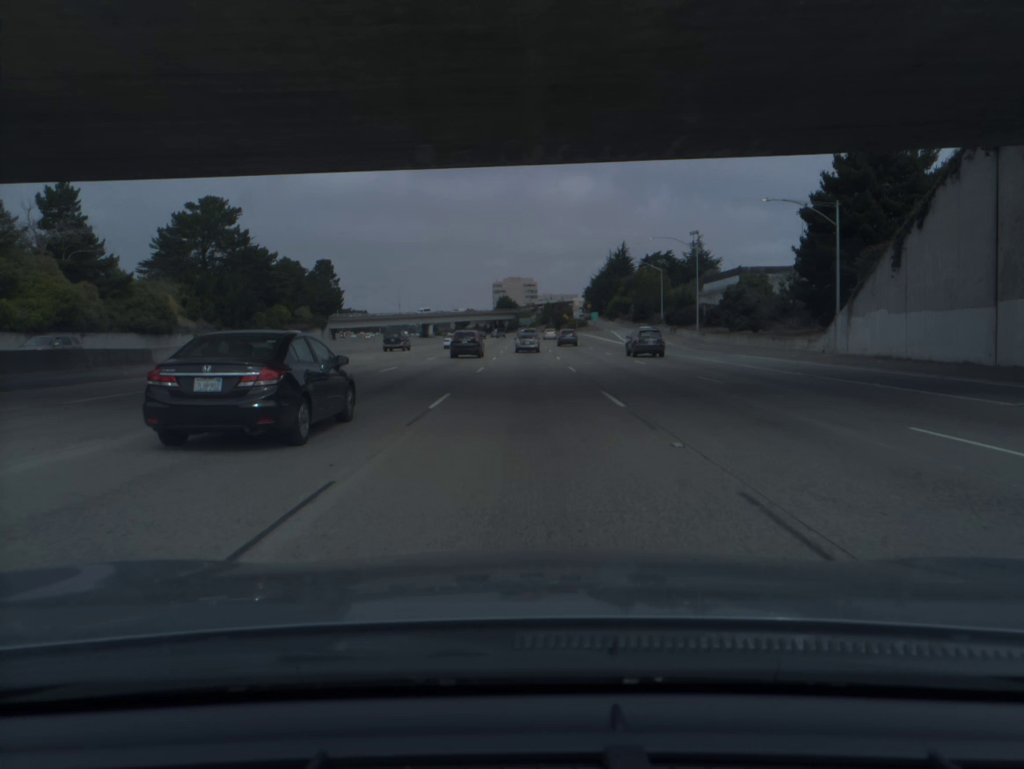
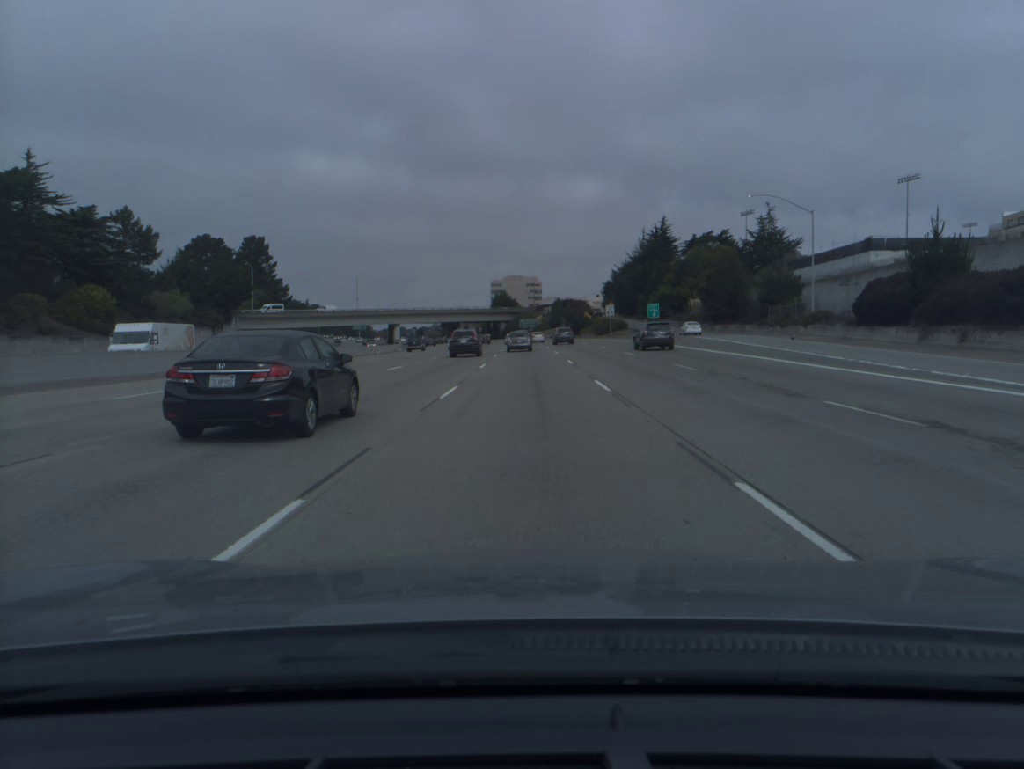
(-0.1, +69.7) m; 0°
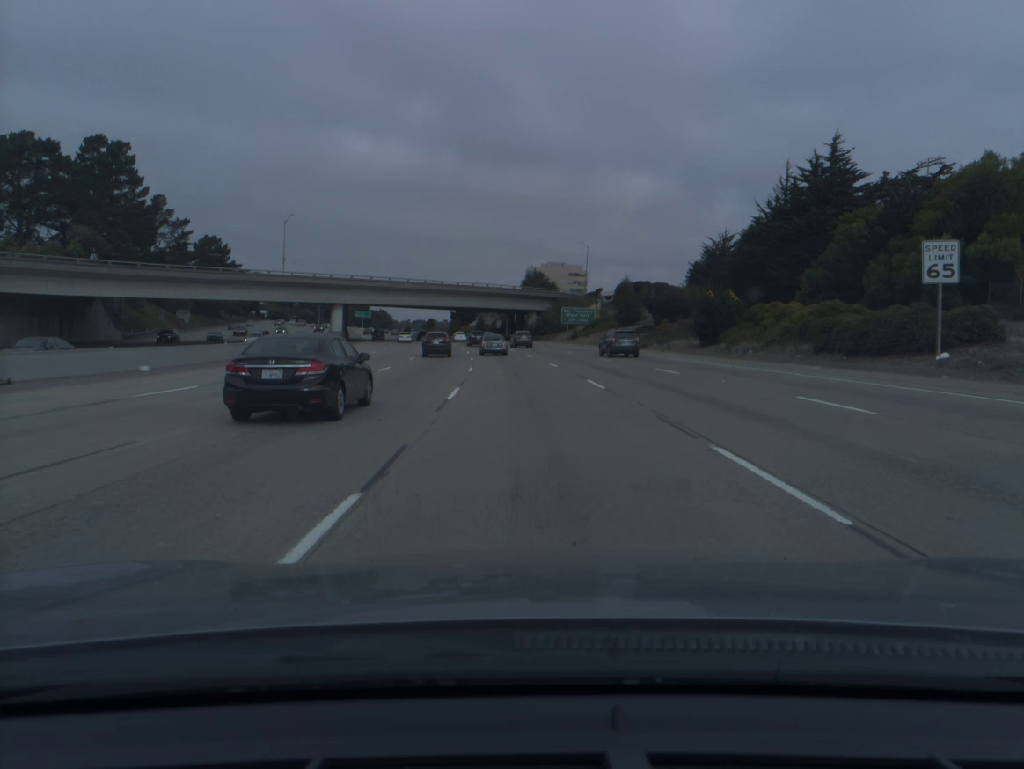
(-1.1, +85.4) m; -3°
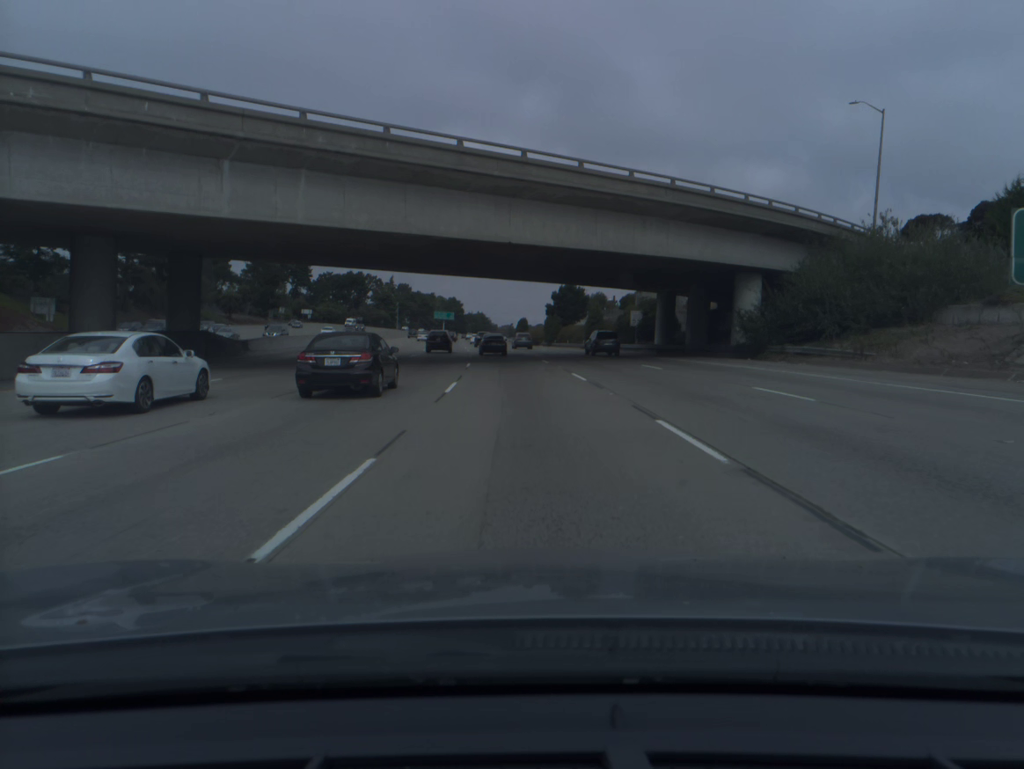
(-5.3, +83.9) m; -8°
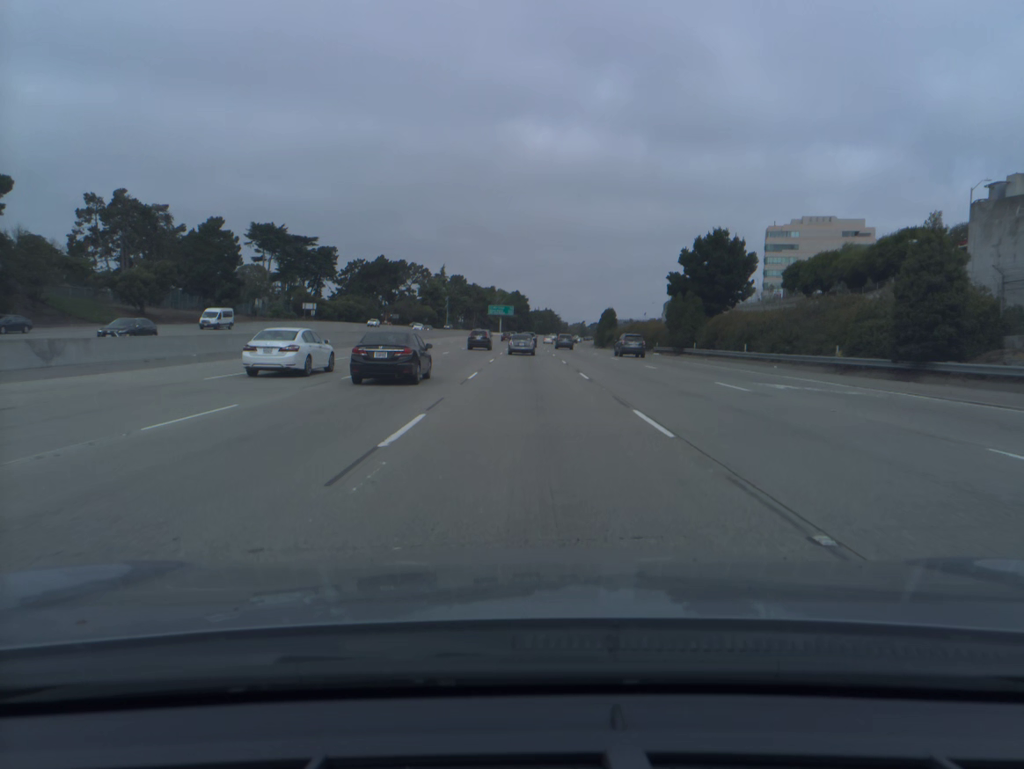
(-3.2, +66.5) m; -5°
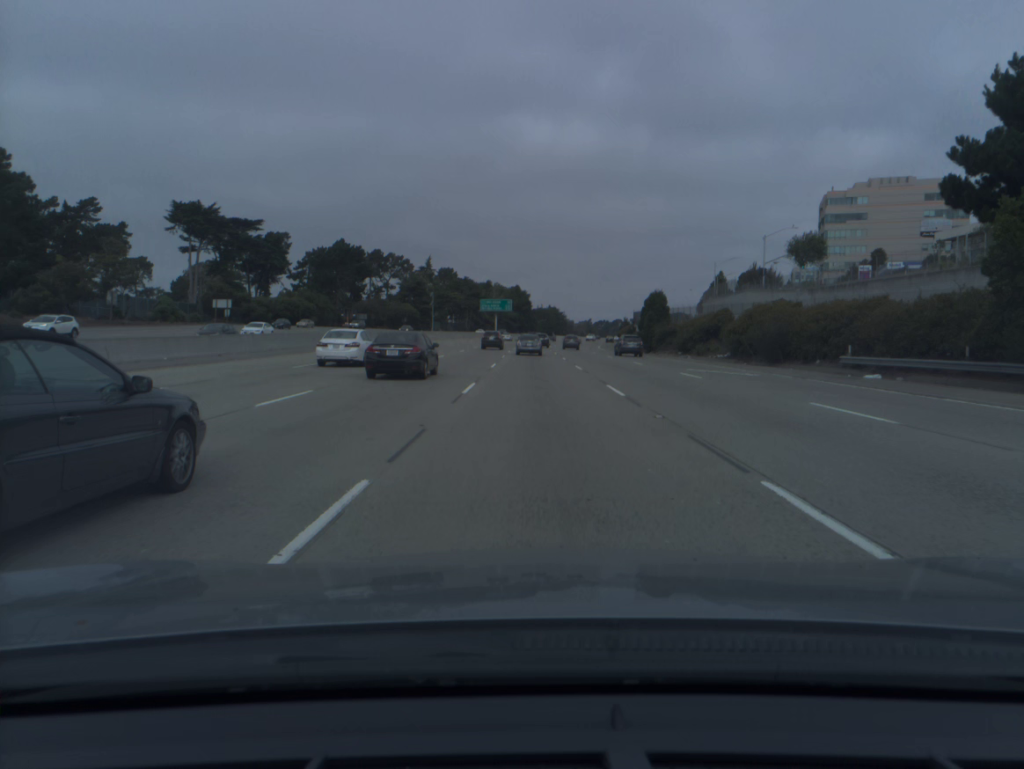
(-0.3, +49.8) m; 0°
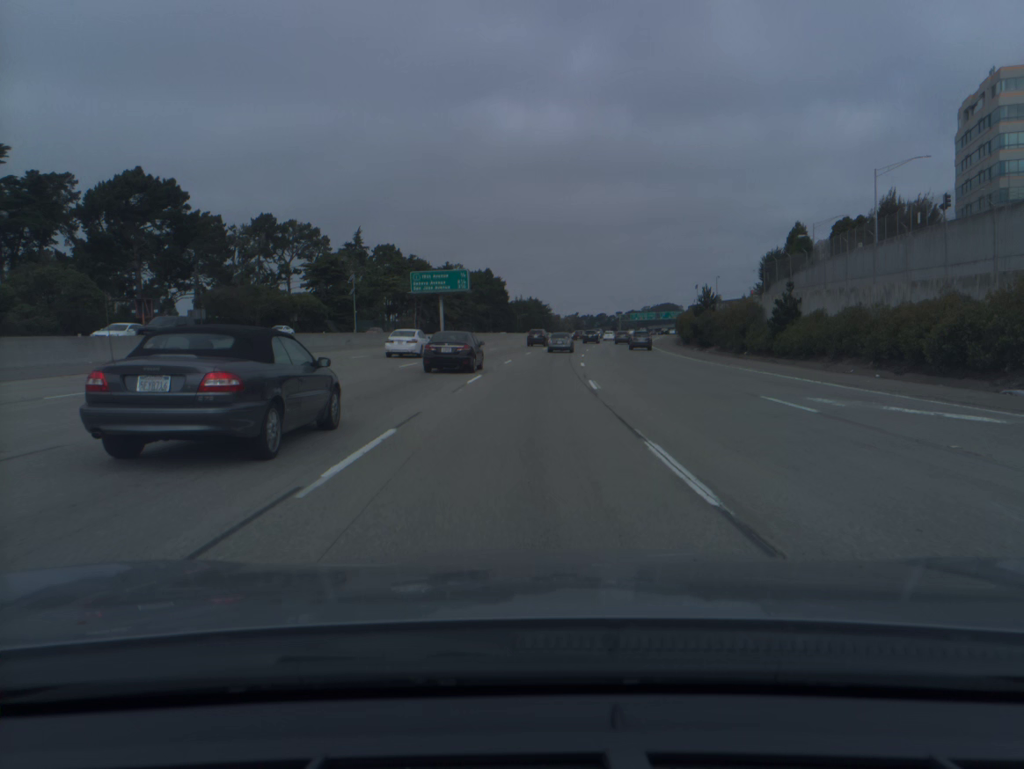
(+0.8, +83.3) m; +1°
